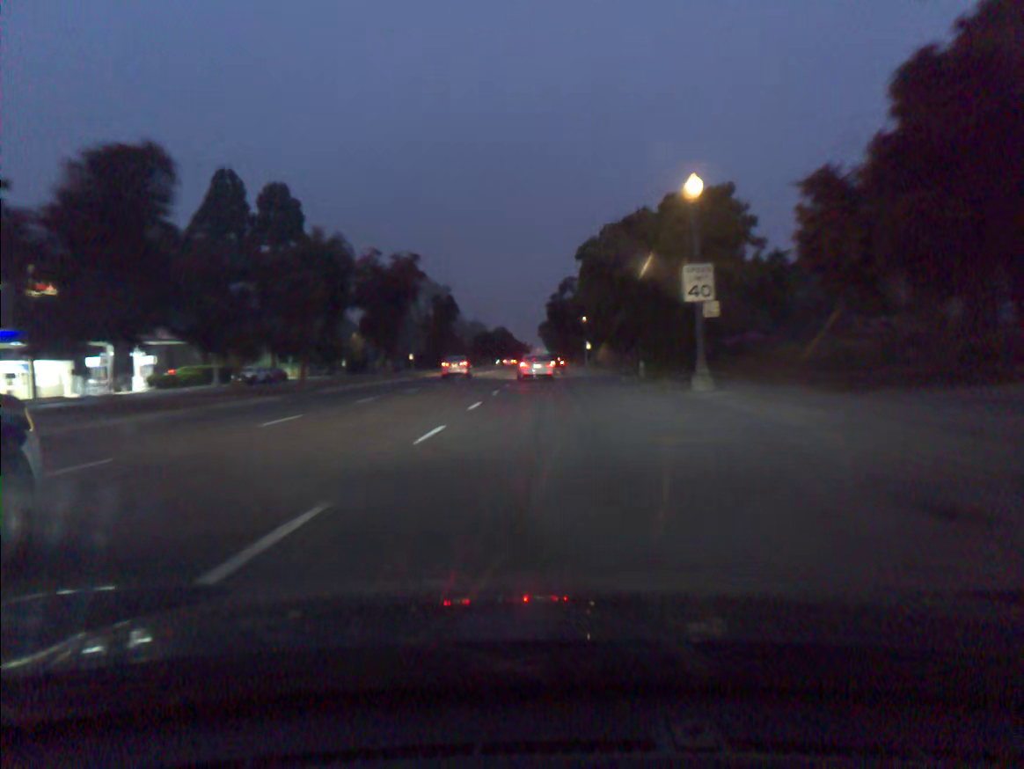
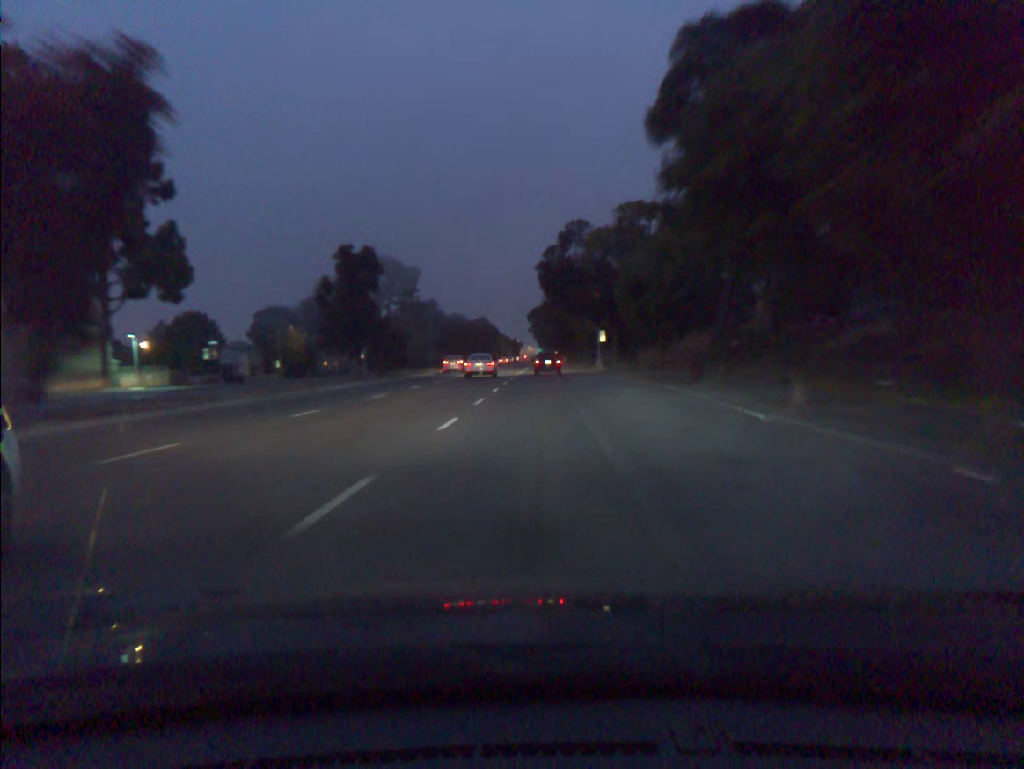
(+0.2, +35.1) m; +1°
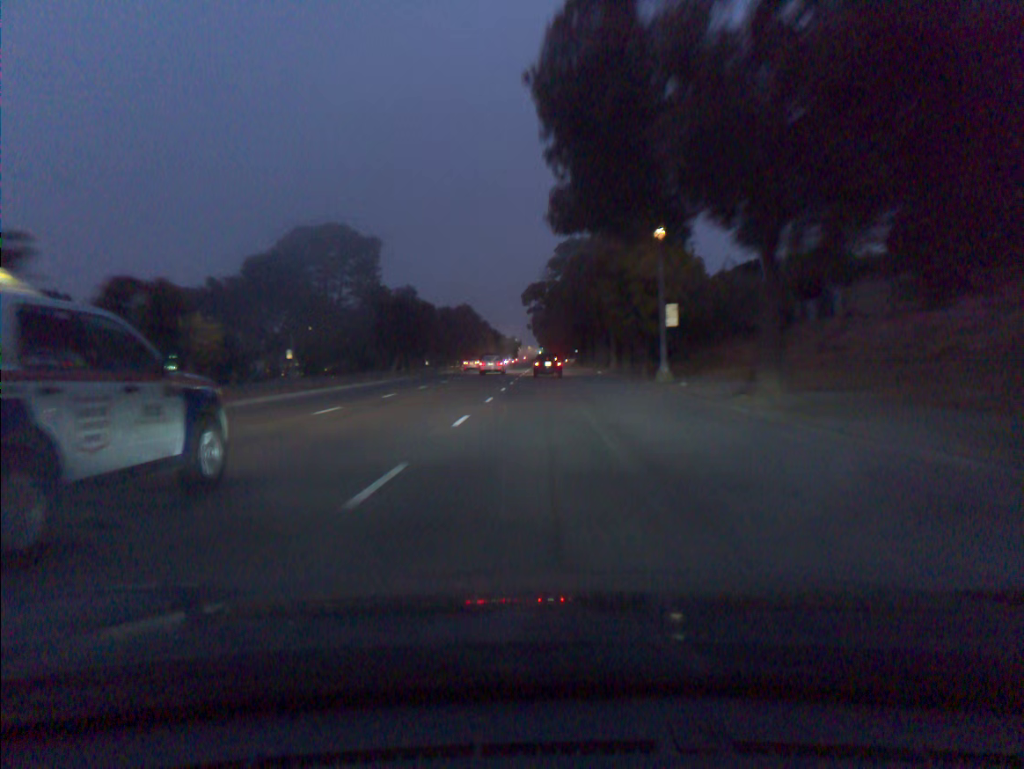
(+0.1, +35.3) m; 0°
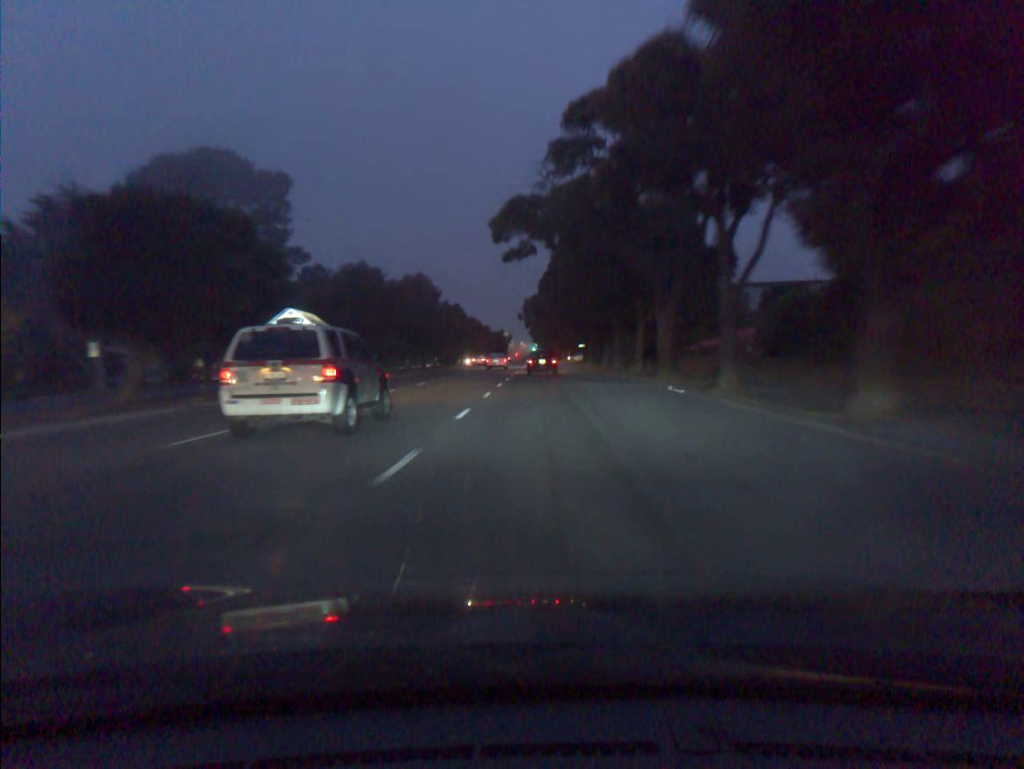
(+0.1, +36.2) m; 0°
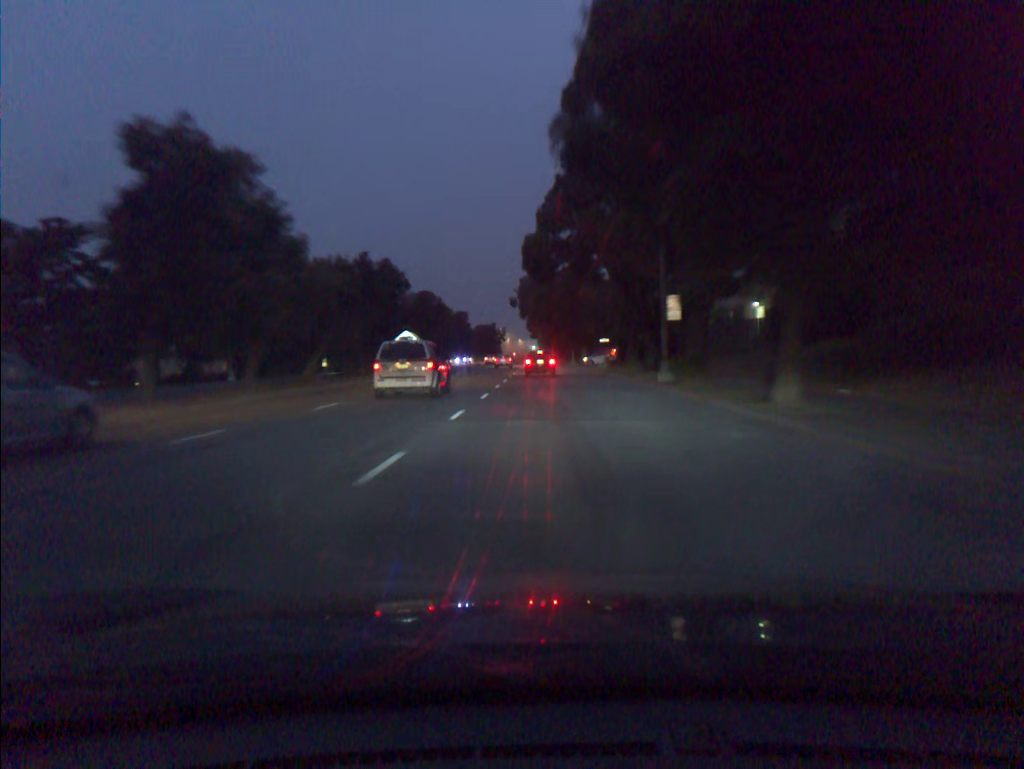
(0.0, +44.5) m; 0°
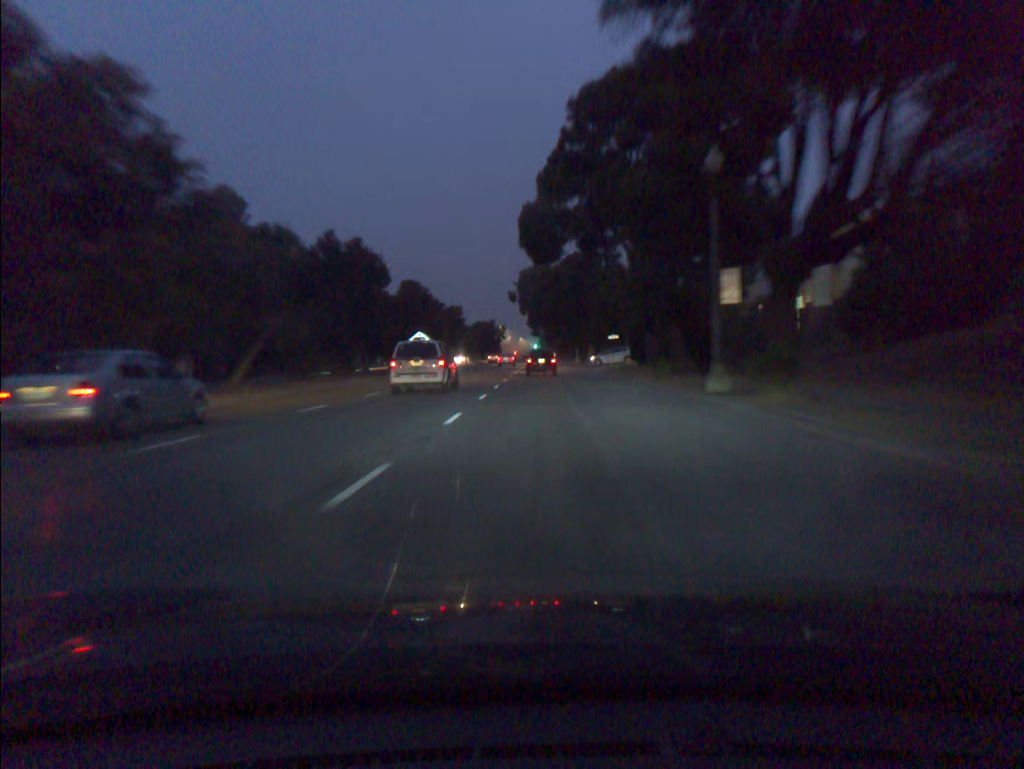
(0.0, +8.6) m; 0°
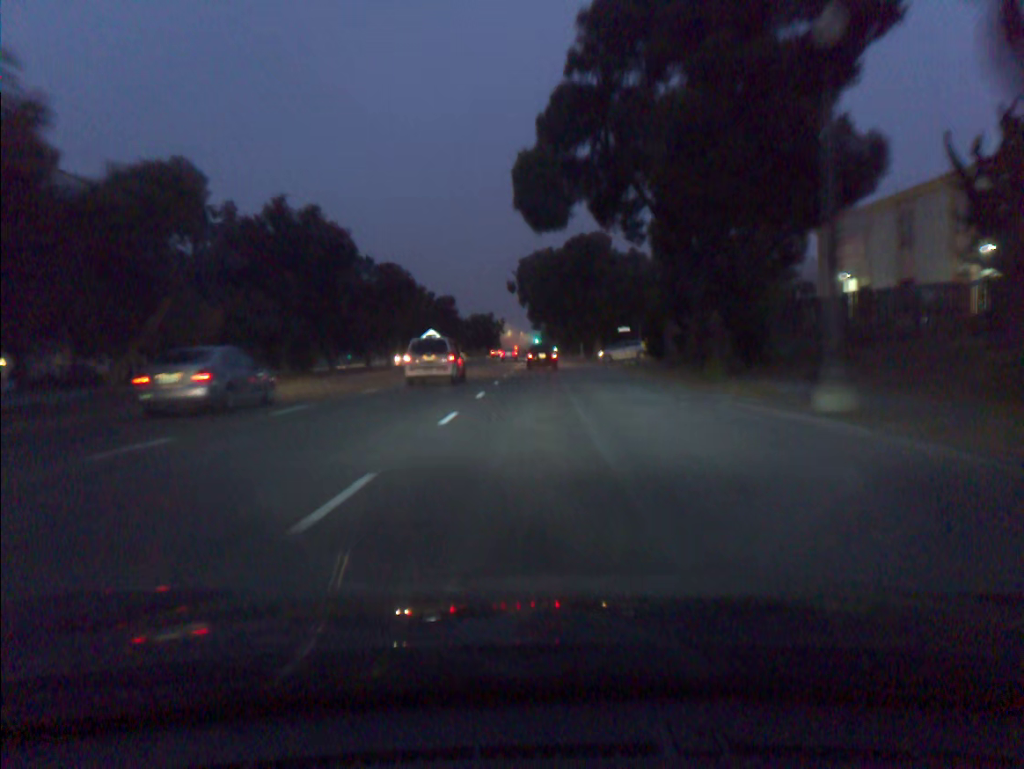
(0.0, +8.4) m; 0°
